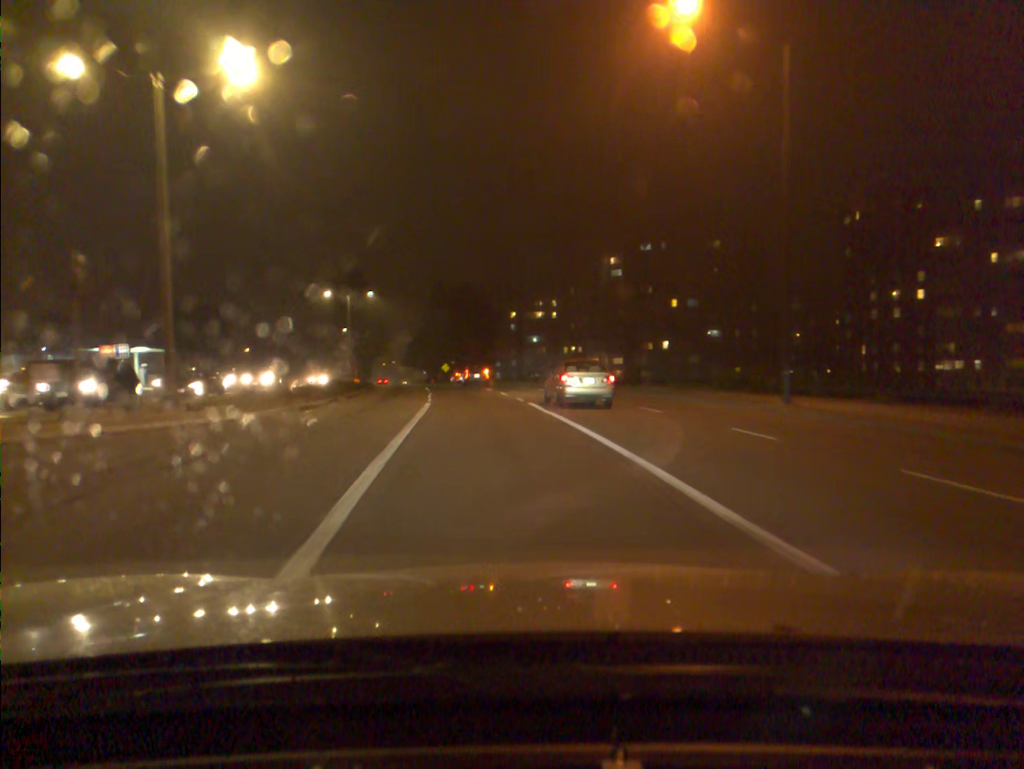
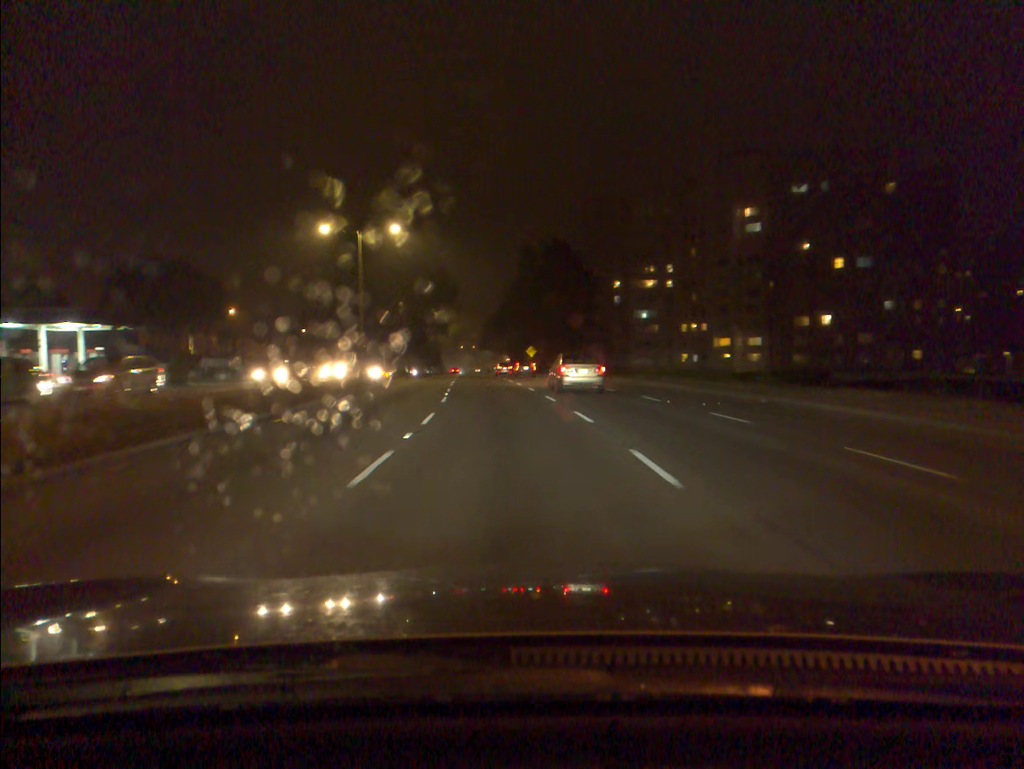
(-2.1, +34.1) m; -7°
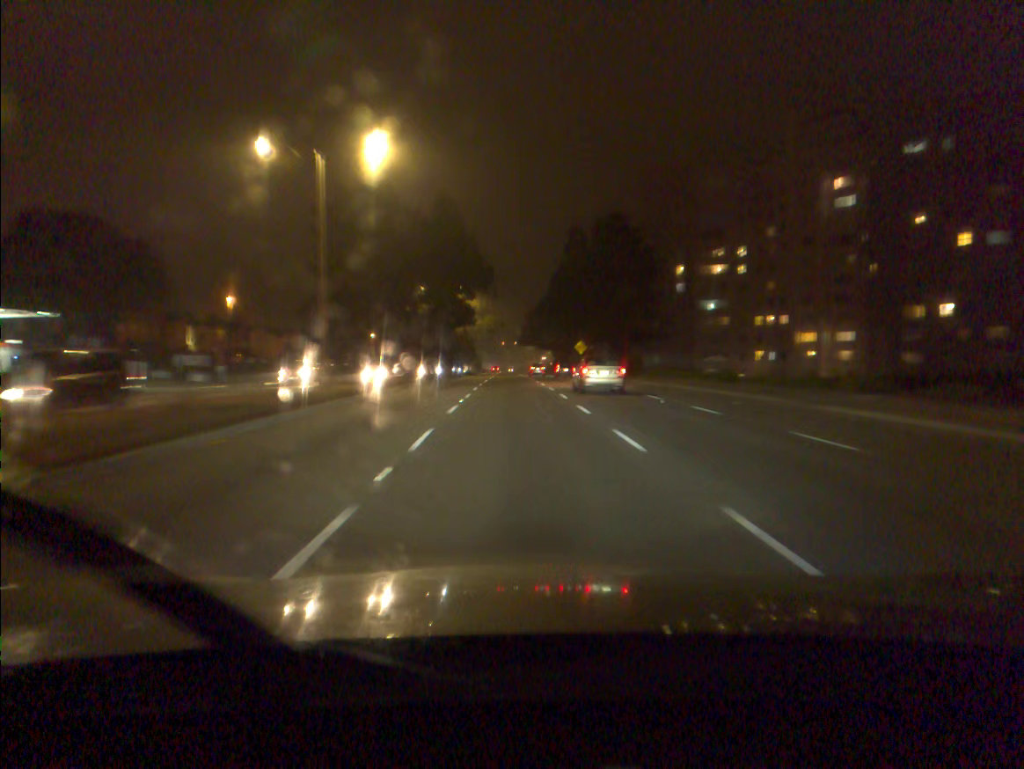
(-0.6, +19.1) m; -3°
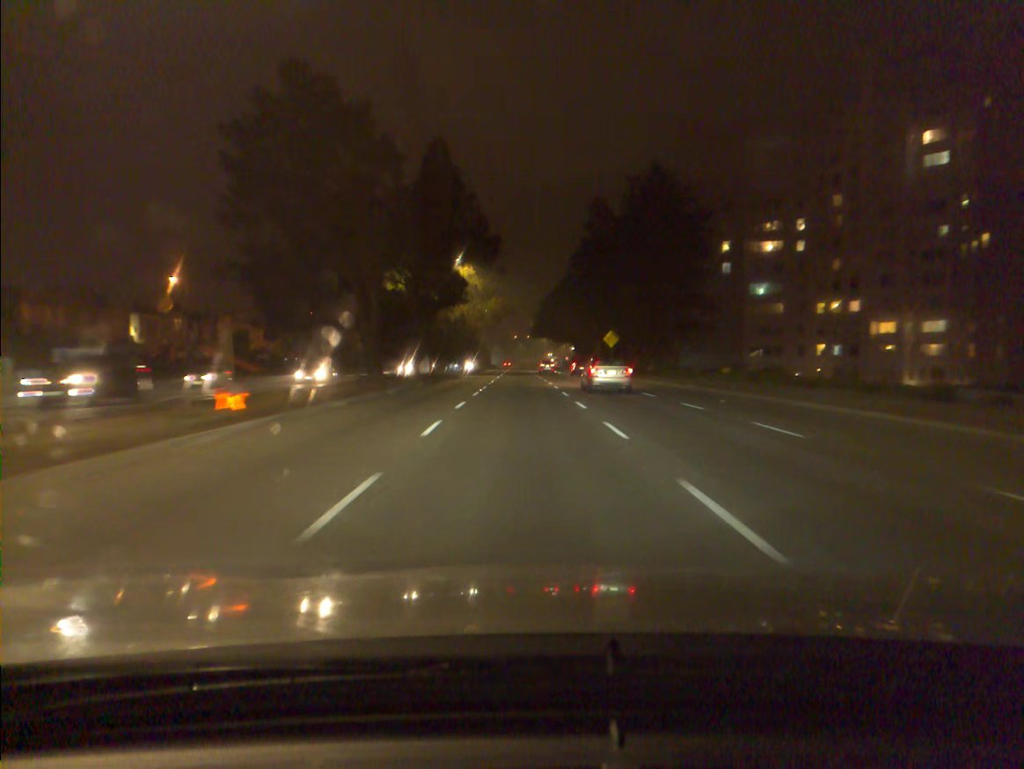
(-0.1, +20.4) m; -1°
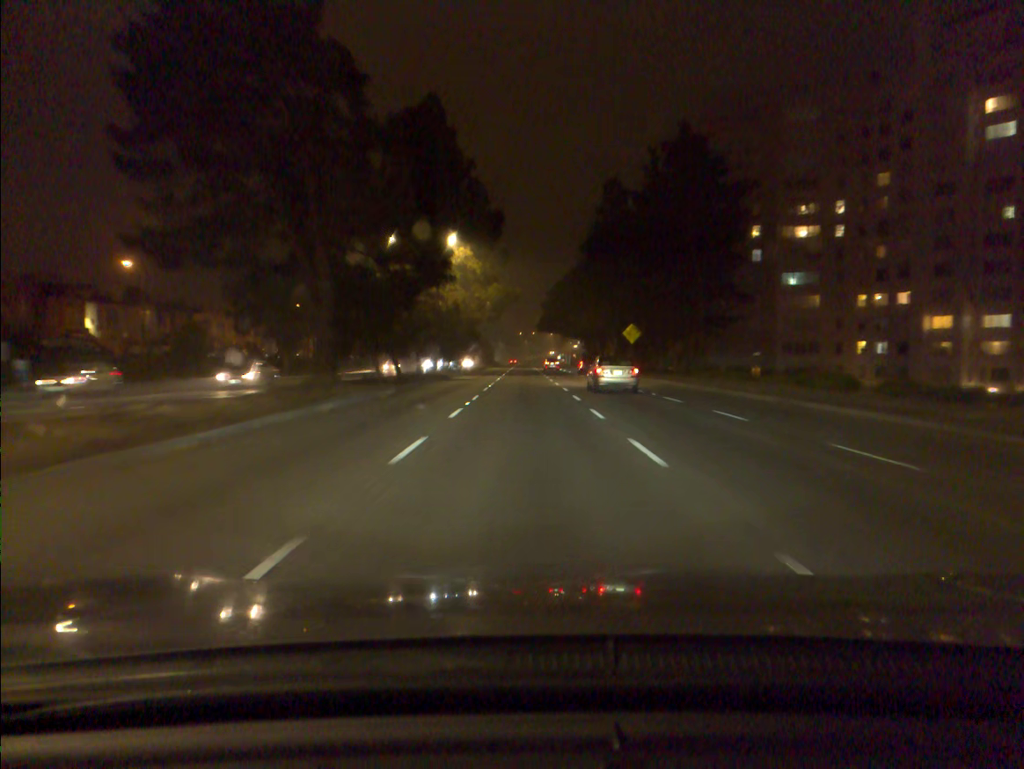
(-0.1, +10.7) m; 0°
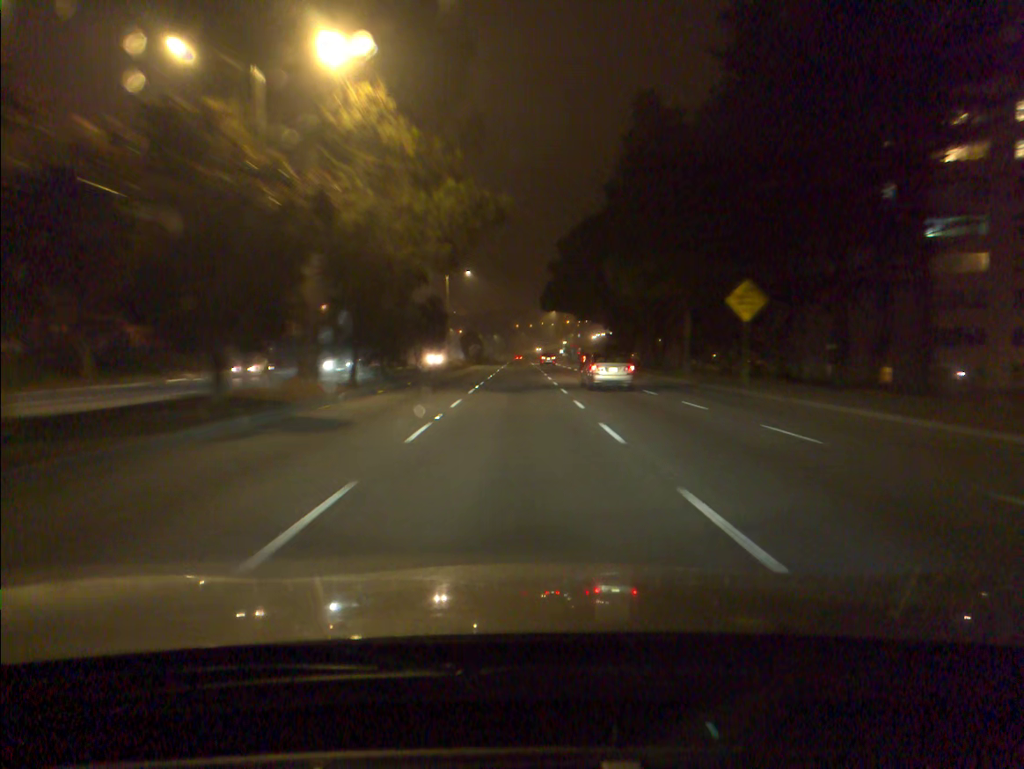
(+0.2, +34.6) m; 0°
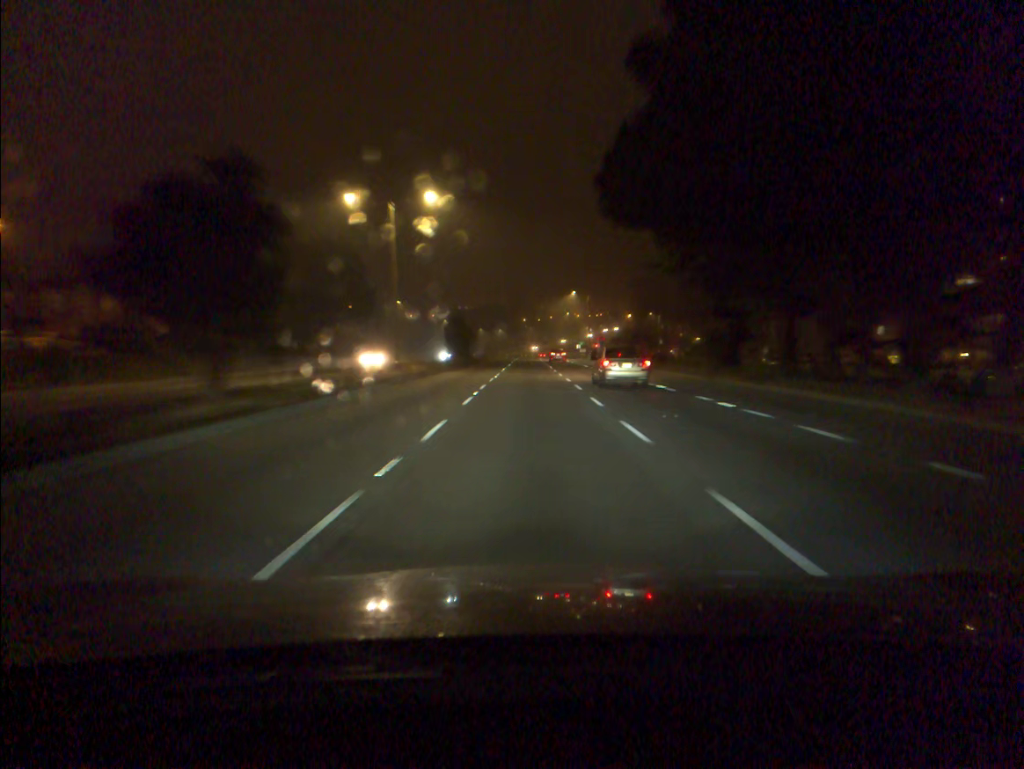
(-0.2, +37.5) m; 0°
